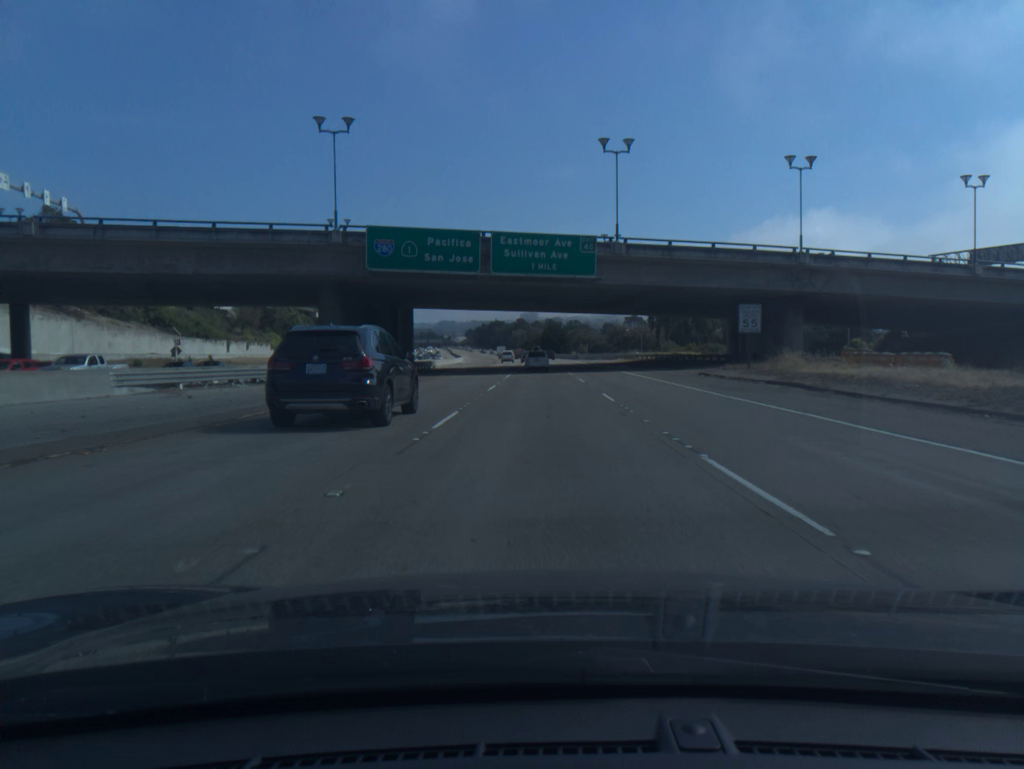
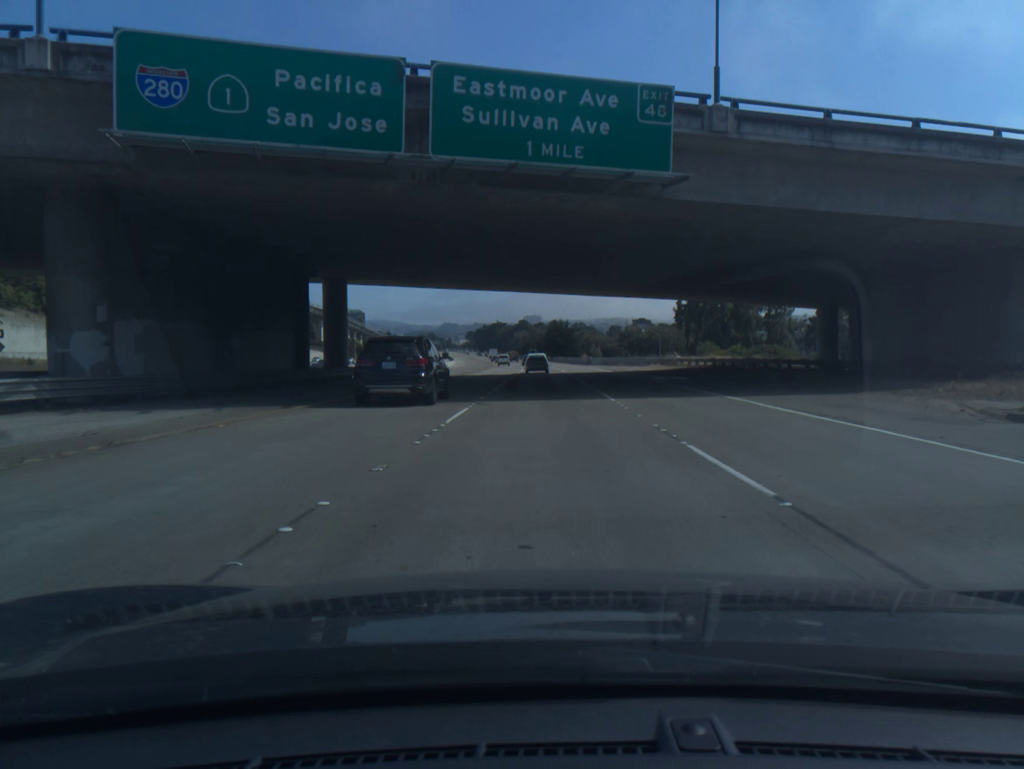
(-0.1, +27.4) m; 0°
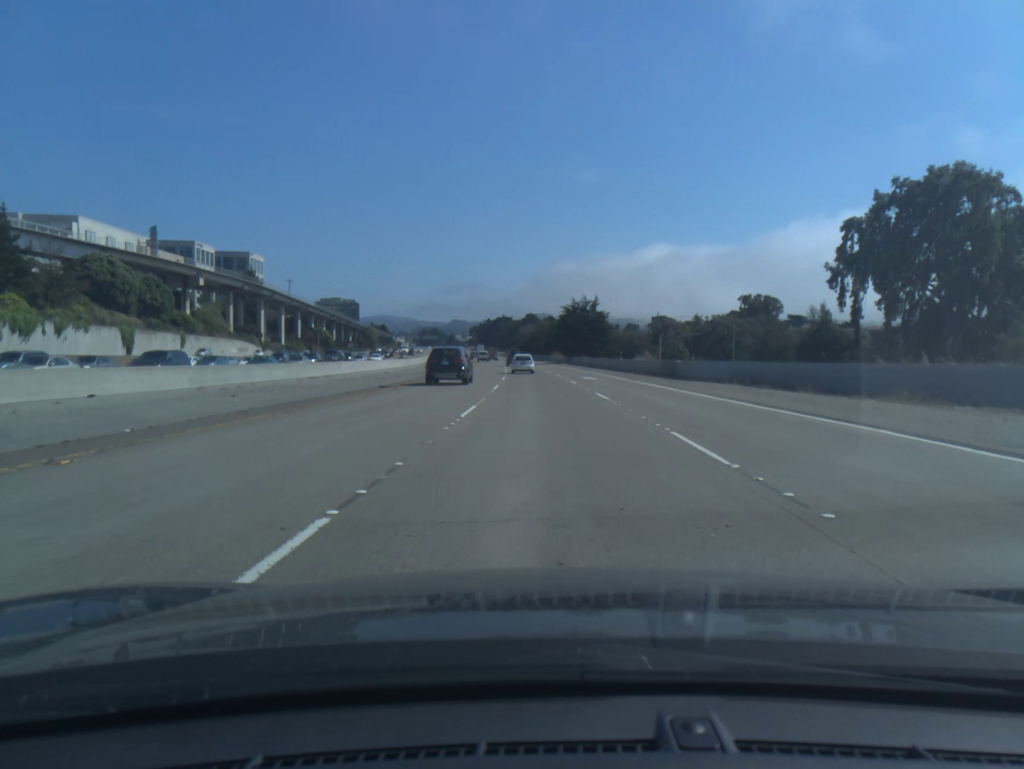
(-0.2, +70.0) m; -1°
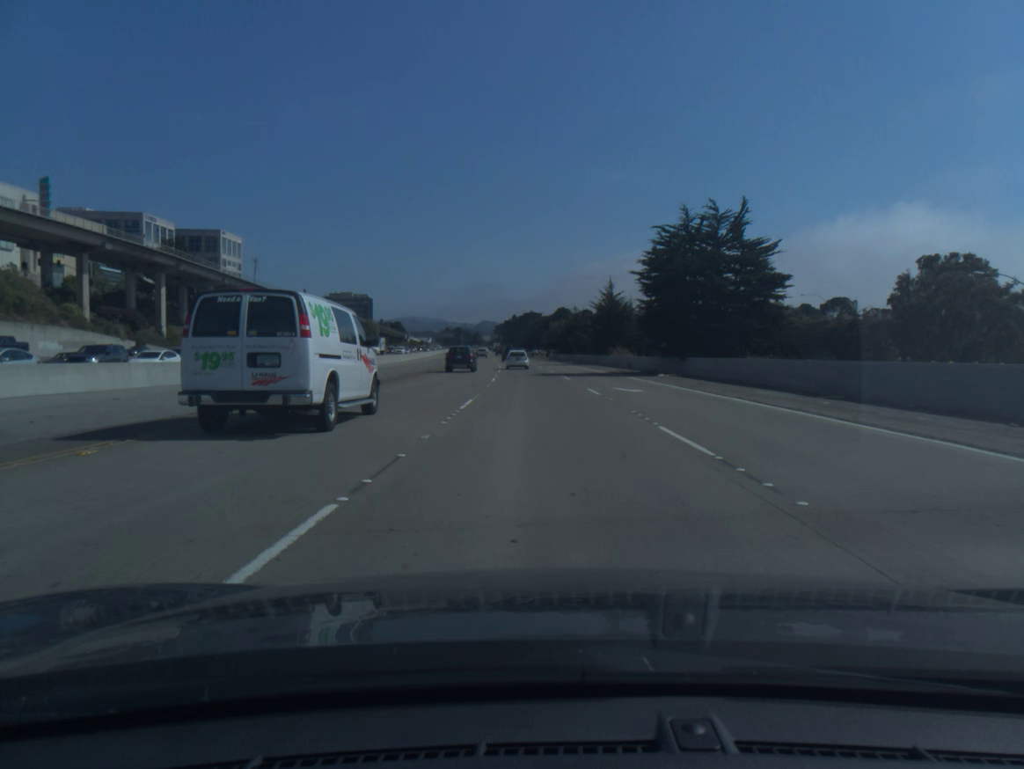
(-1.5, +71.9) m; -2°
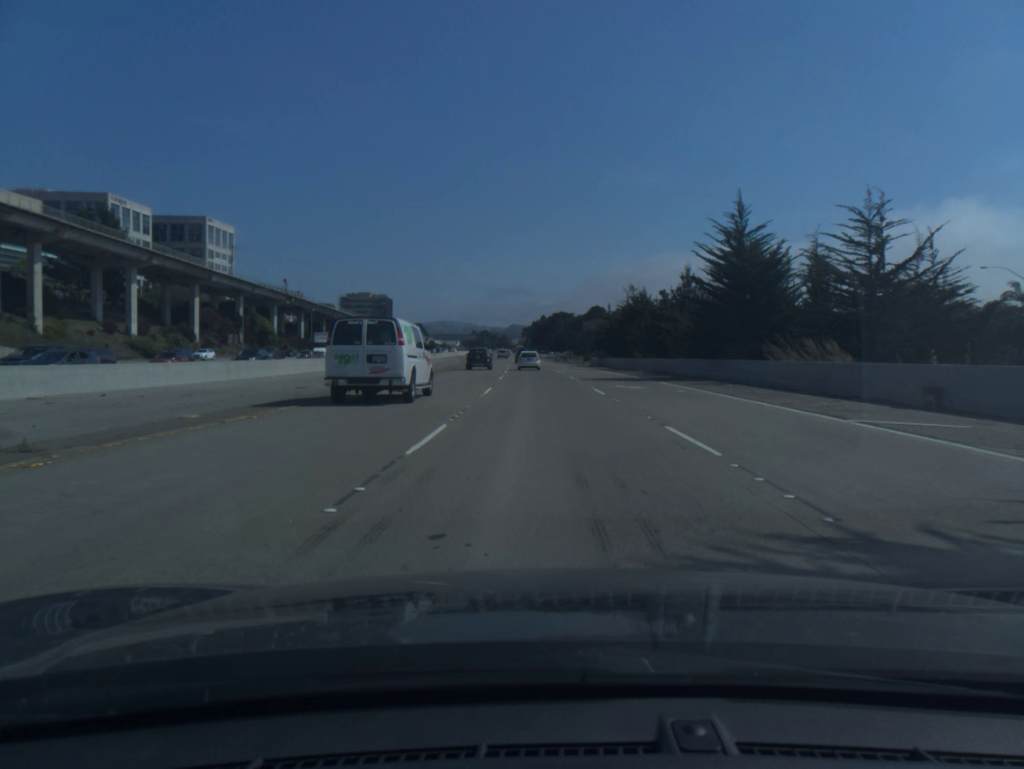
(-0.9, +43.9) m; -2°
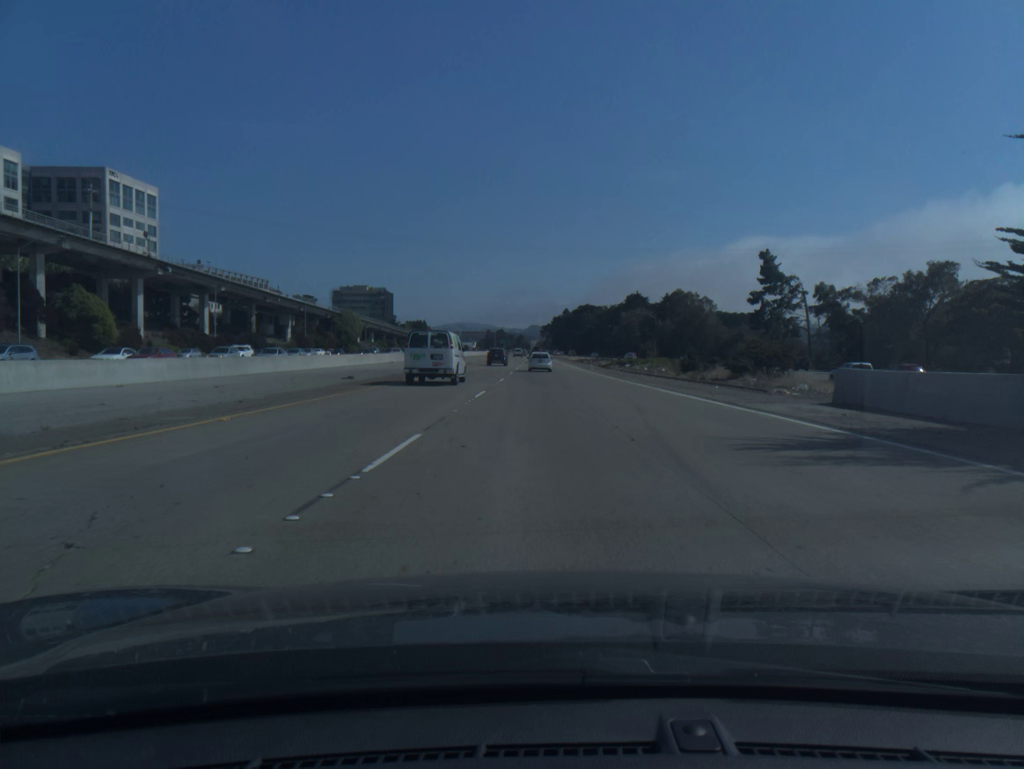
(-1.2, +73.9) m; -1°
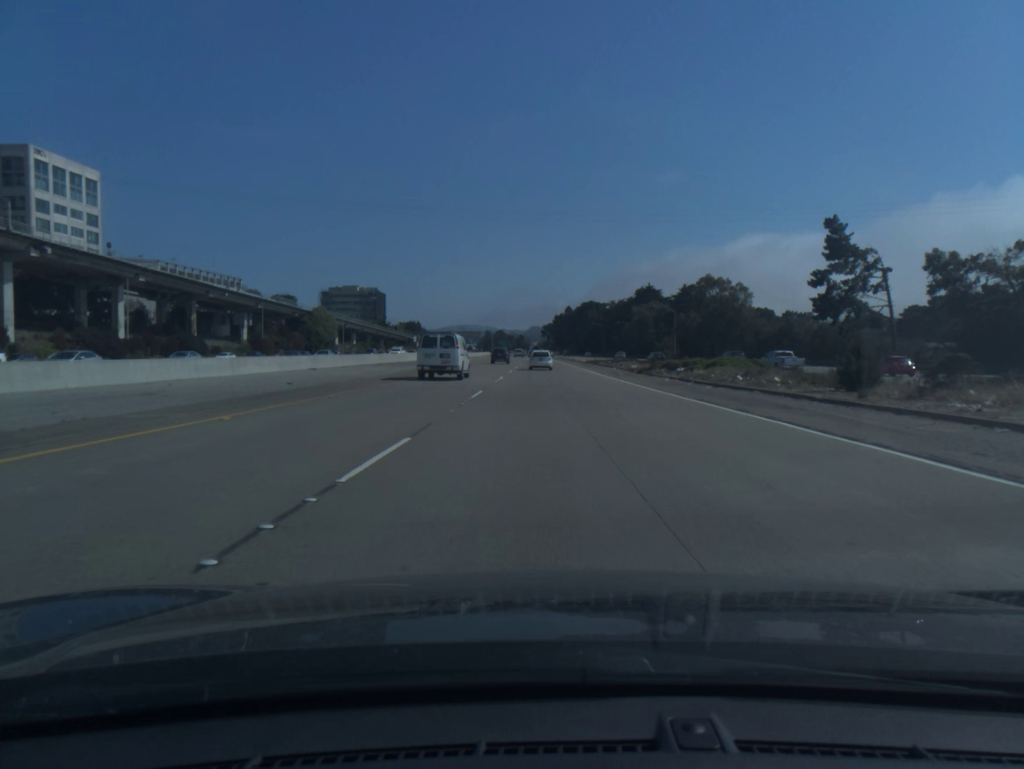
(0.0, +29.7) m; 0°
